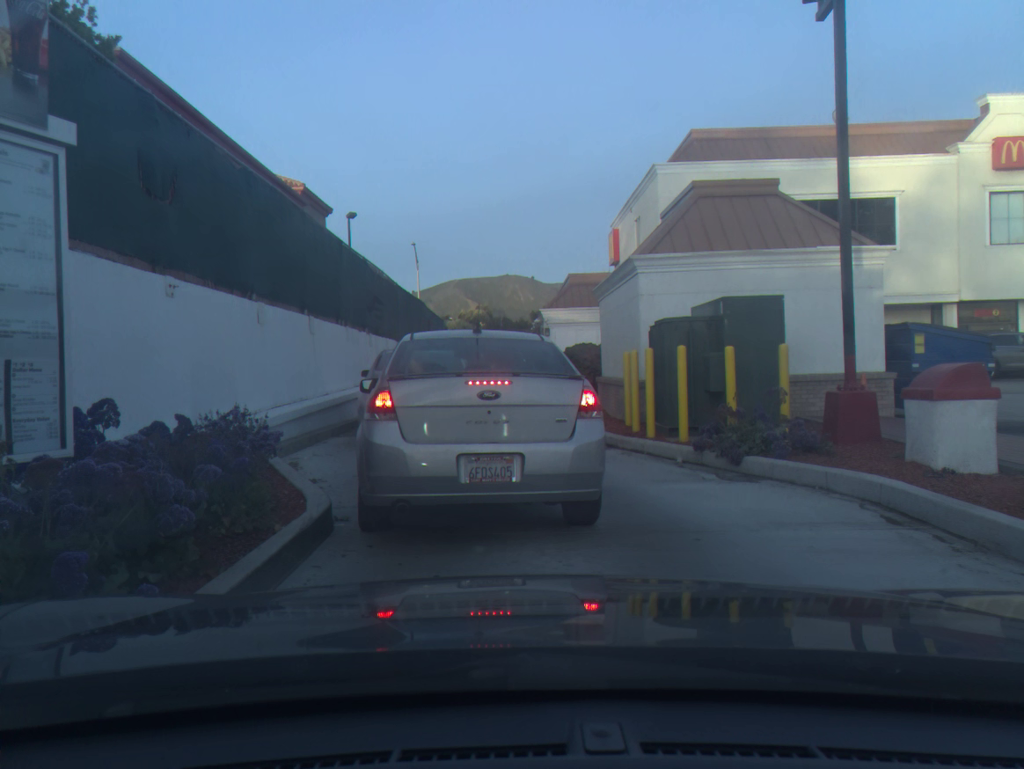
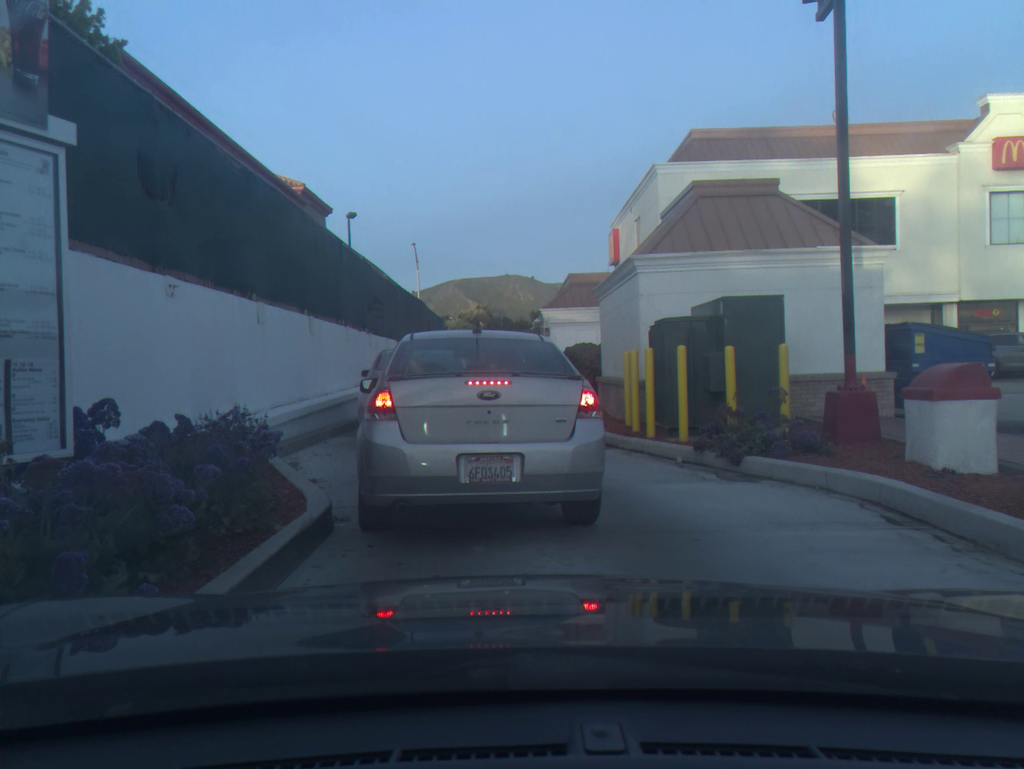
(0.0, 0.0) m; 0°
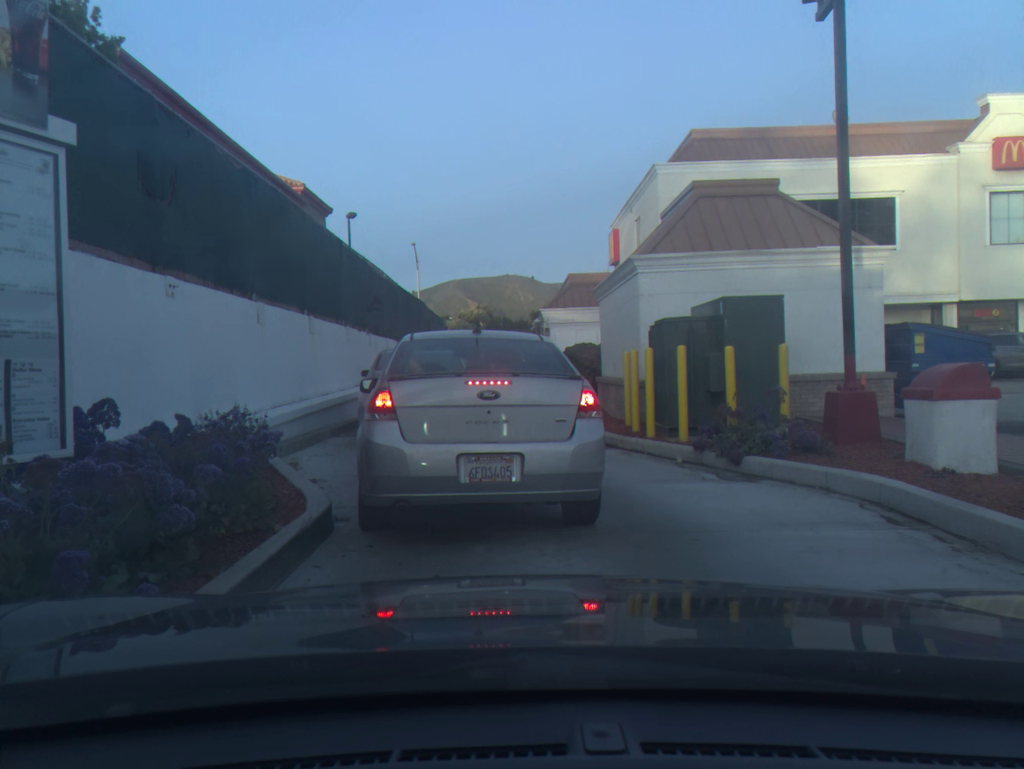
(0.0, 0.0) m; 0°
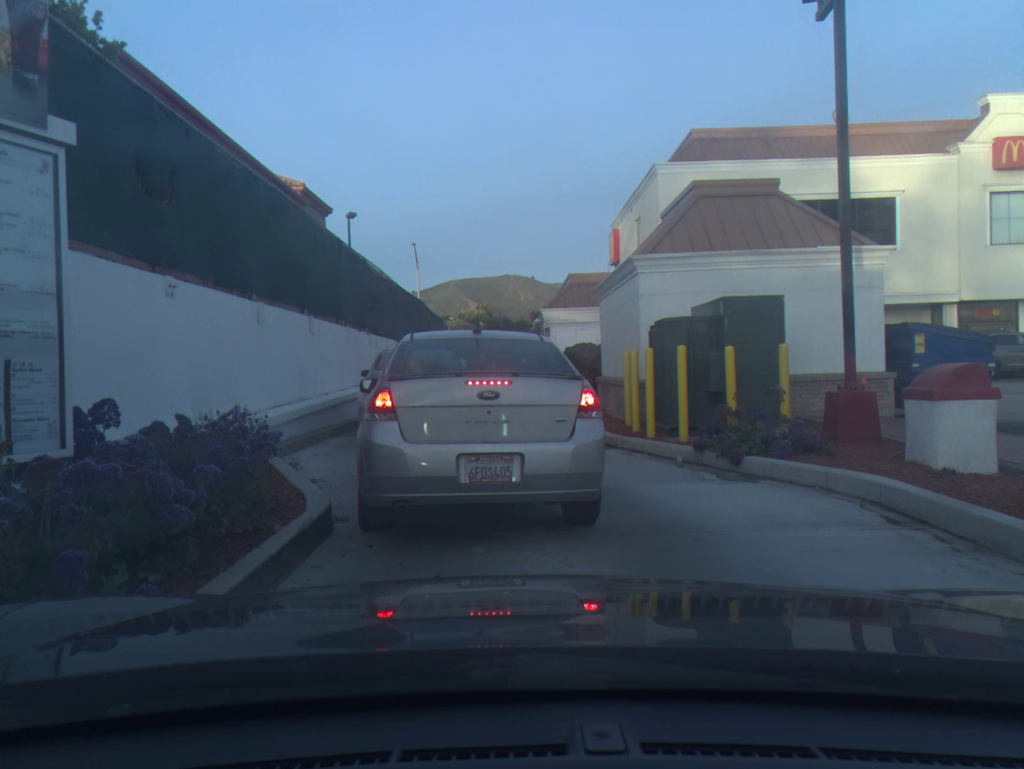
(0.0, 0.0) m; 0°
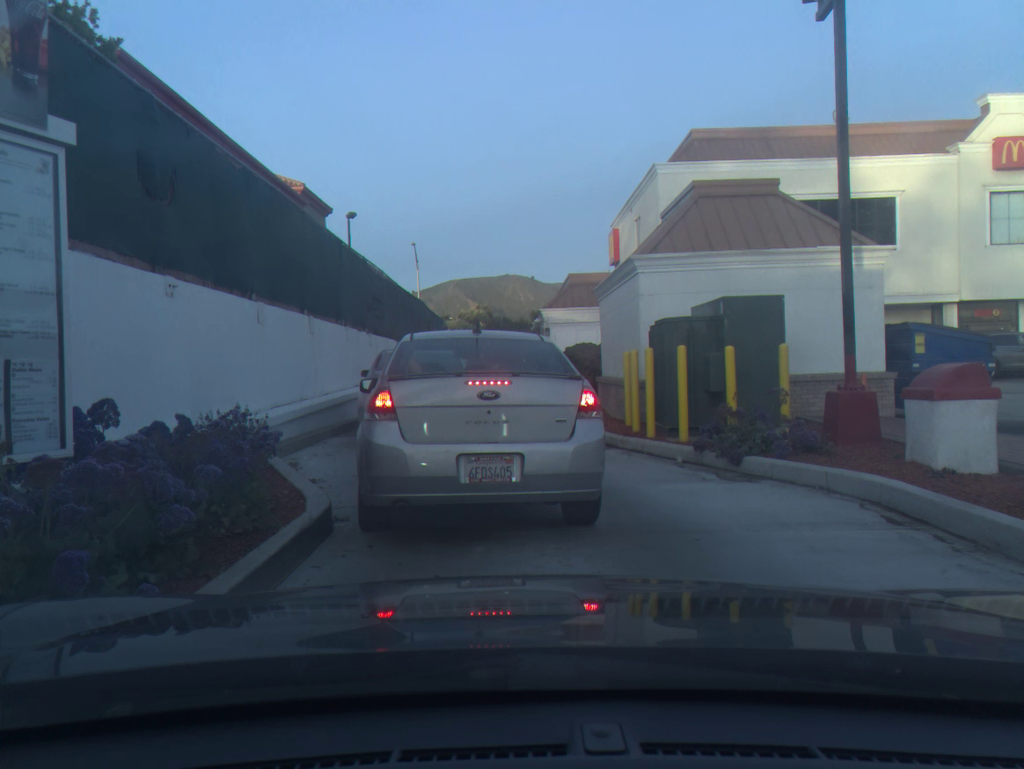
(0.0, 0.0) m; 0°
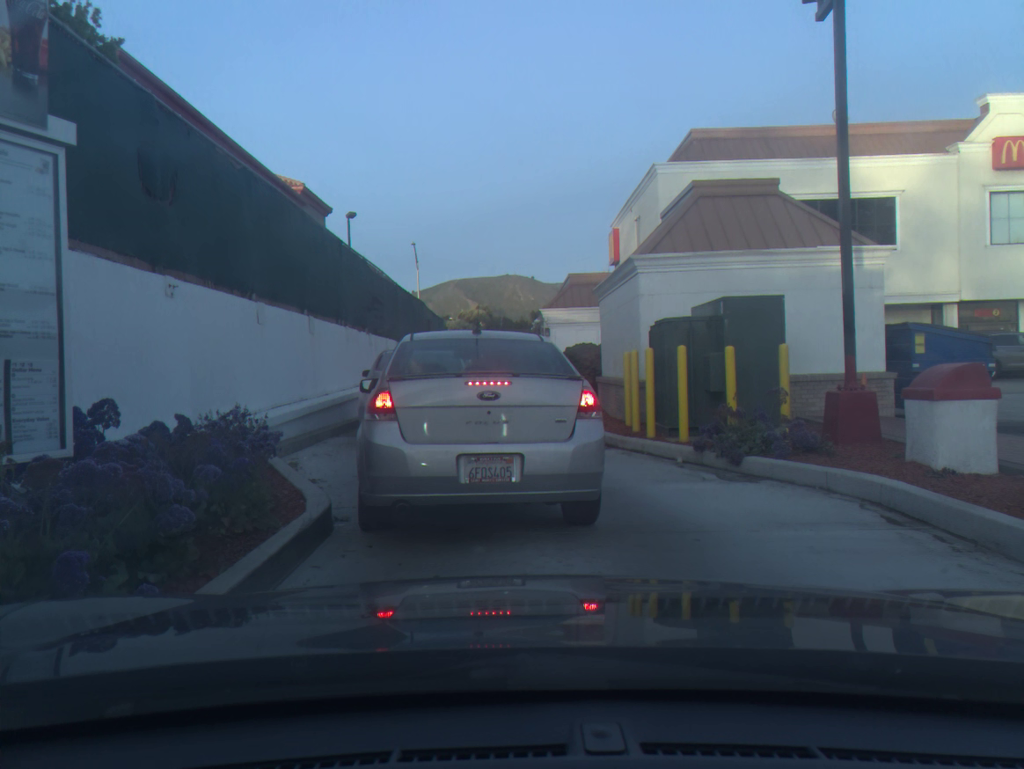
(0.0, 0.0) m; 0°
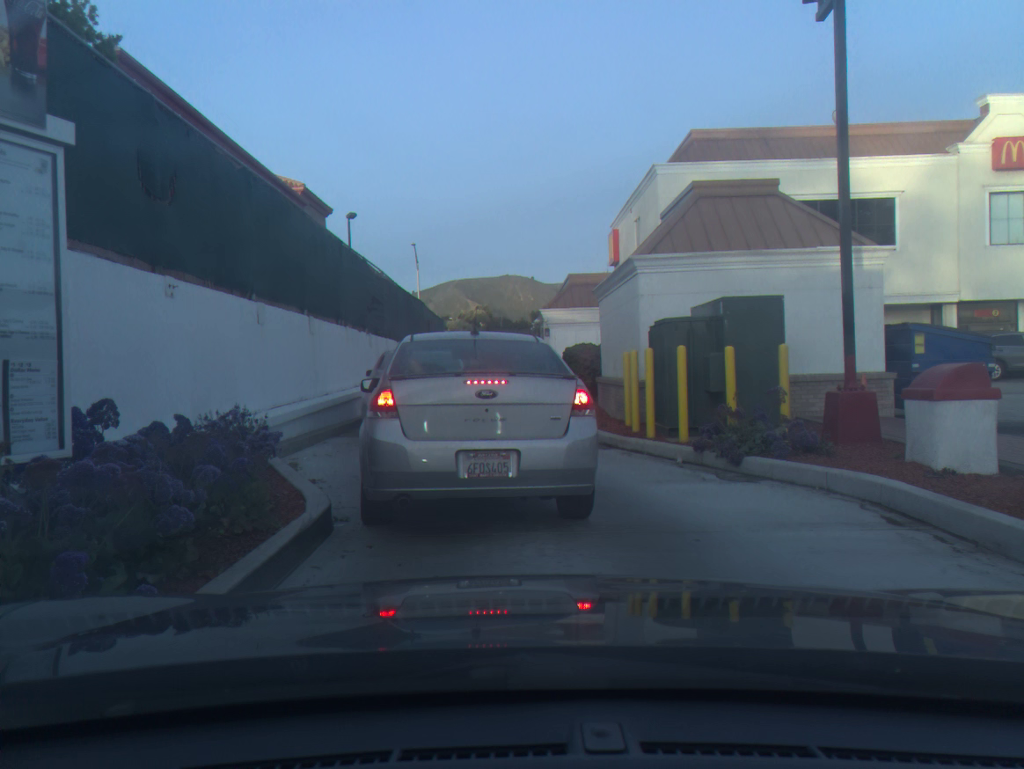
(0.0, 0.0) m; 0°
